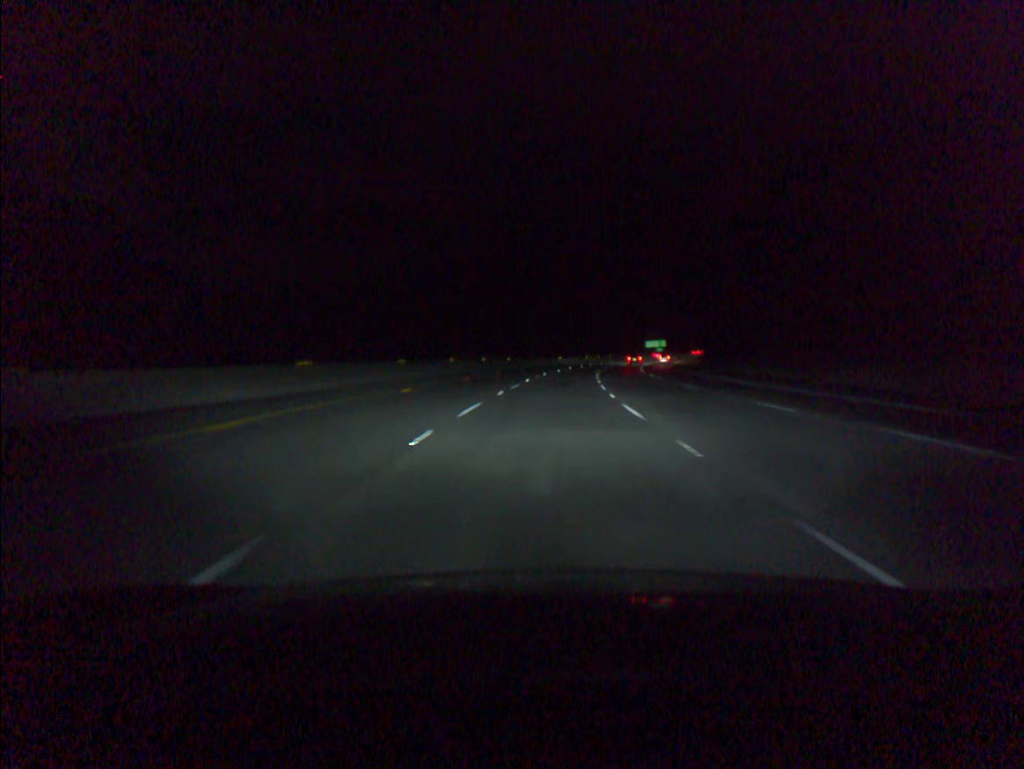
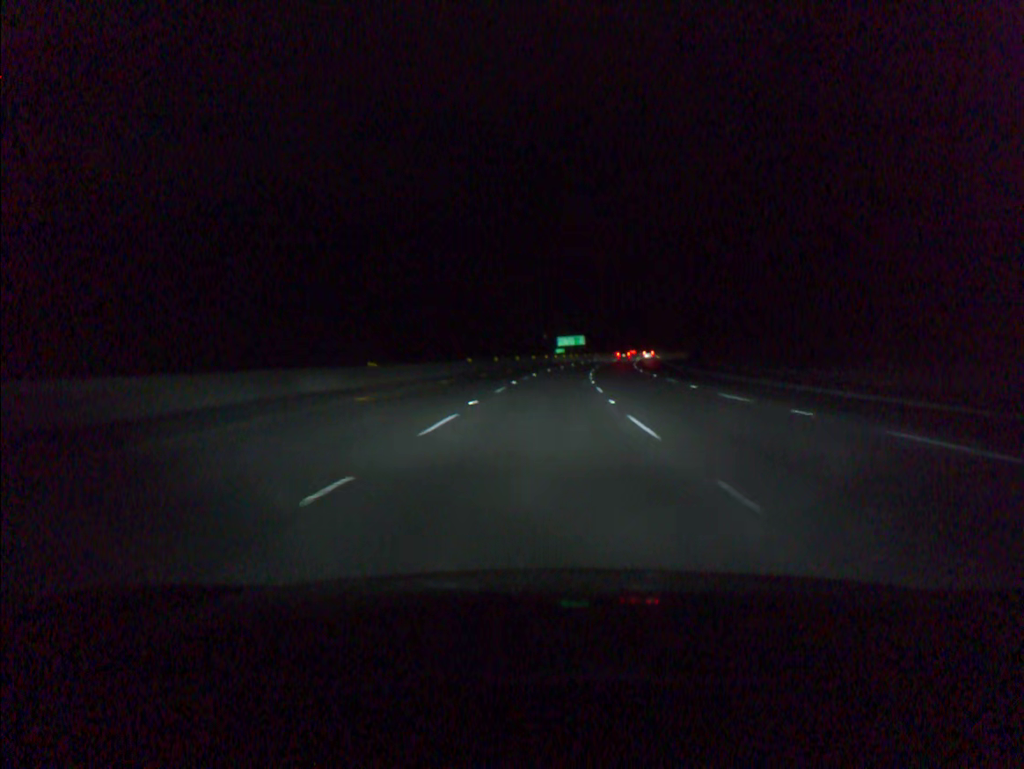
(+6.1, +90.8) m; +8°
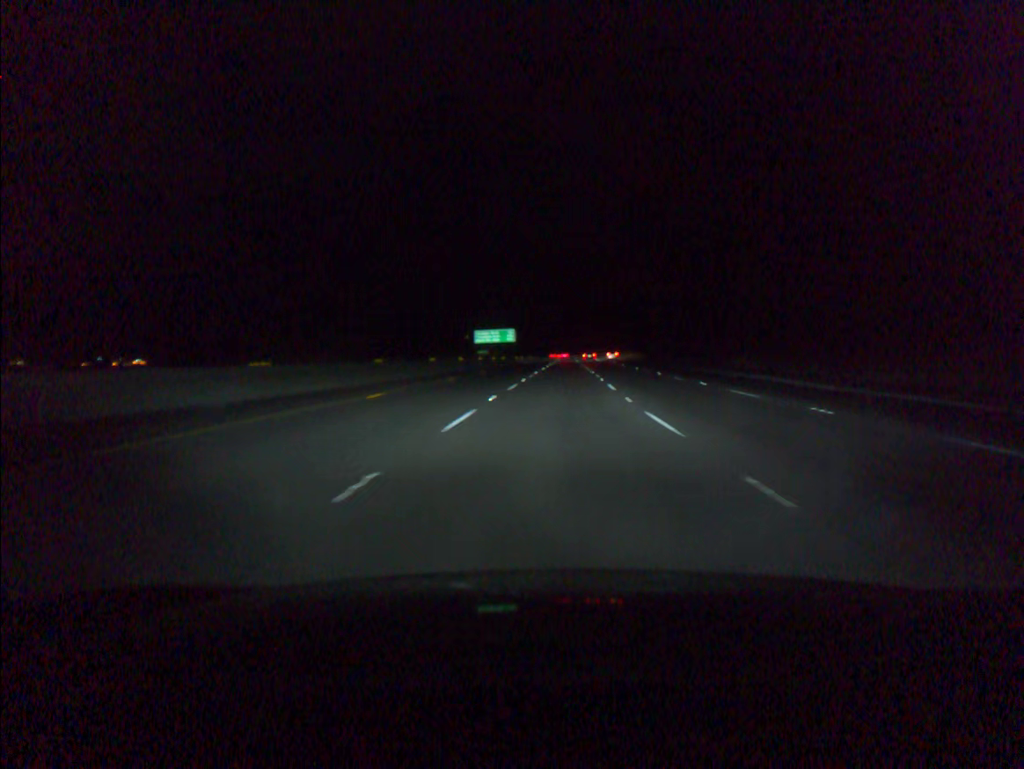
(+3.3, +72.8) m; +6°
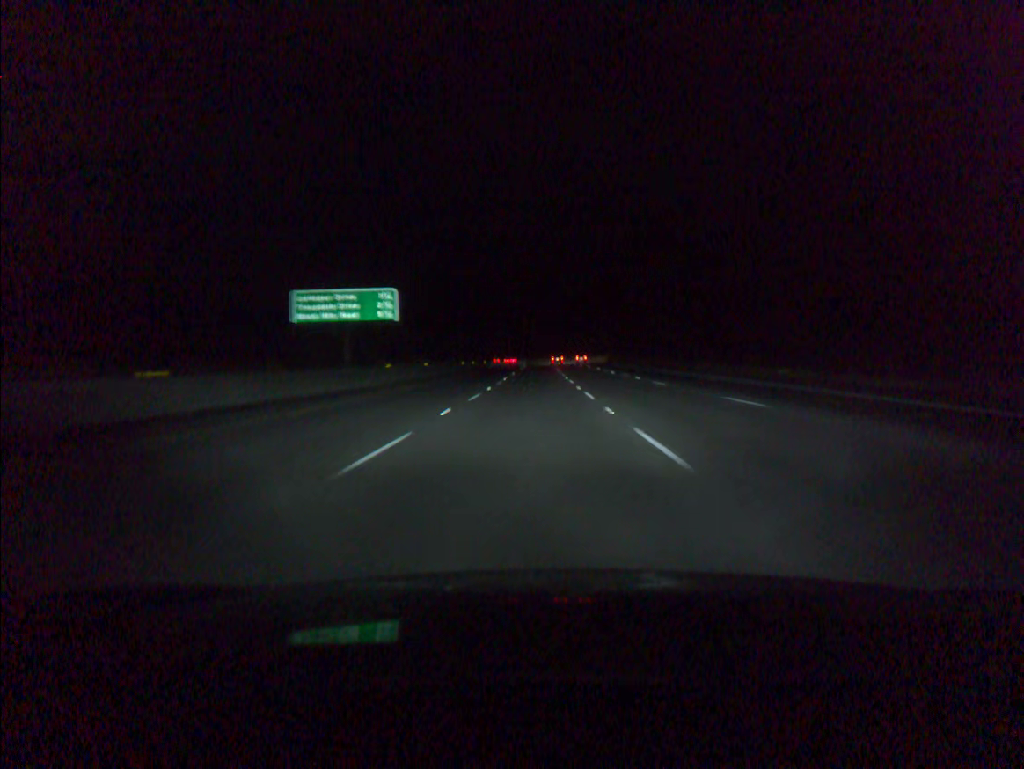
(+3.4, +91.3) m; +2°
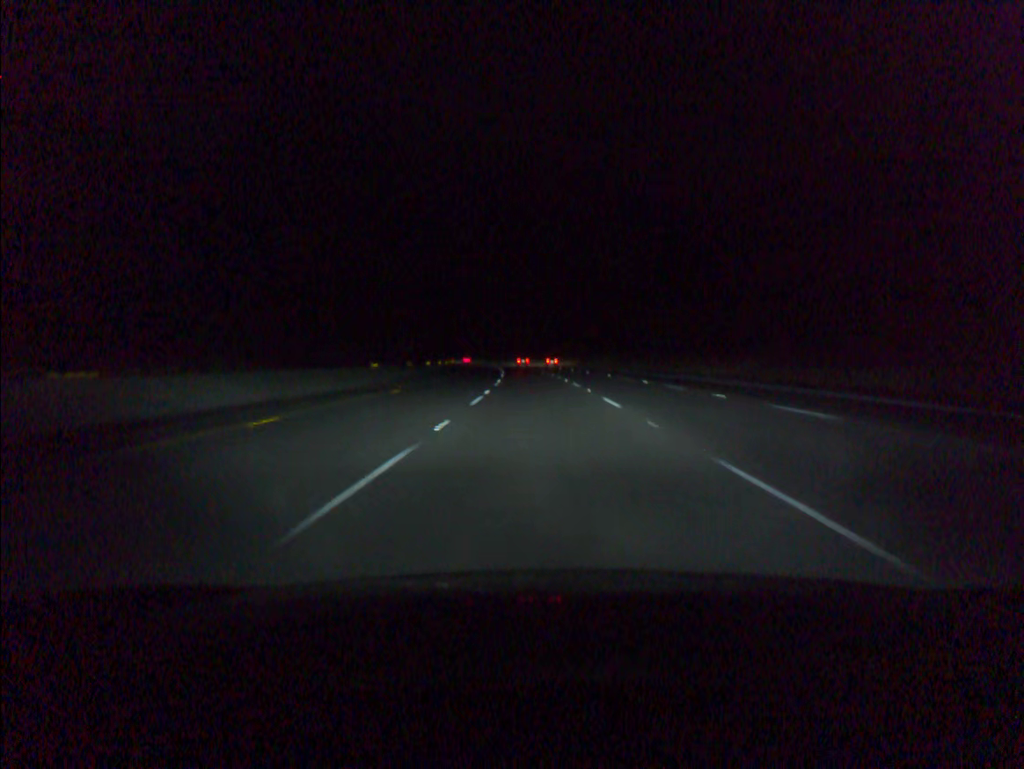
(-0.4, +91.4) m; 0°
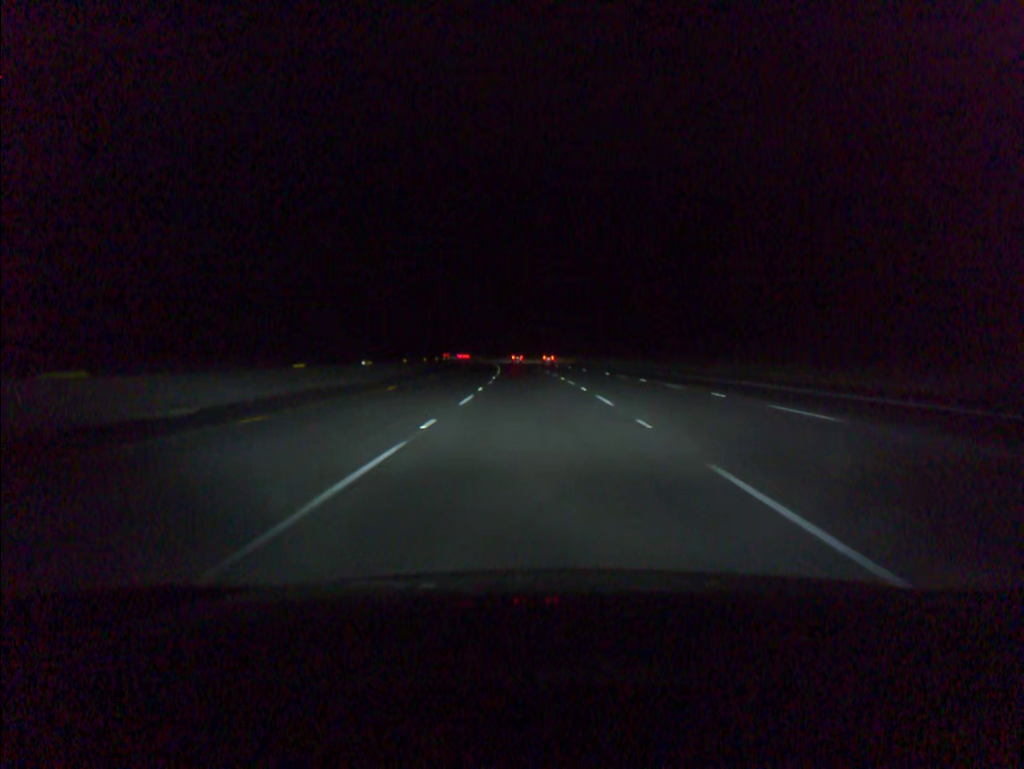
(-1.5, +73.2) m; -3°
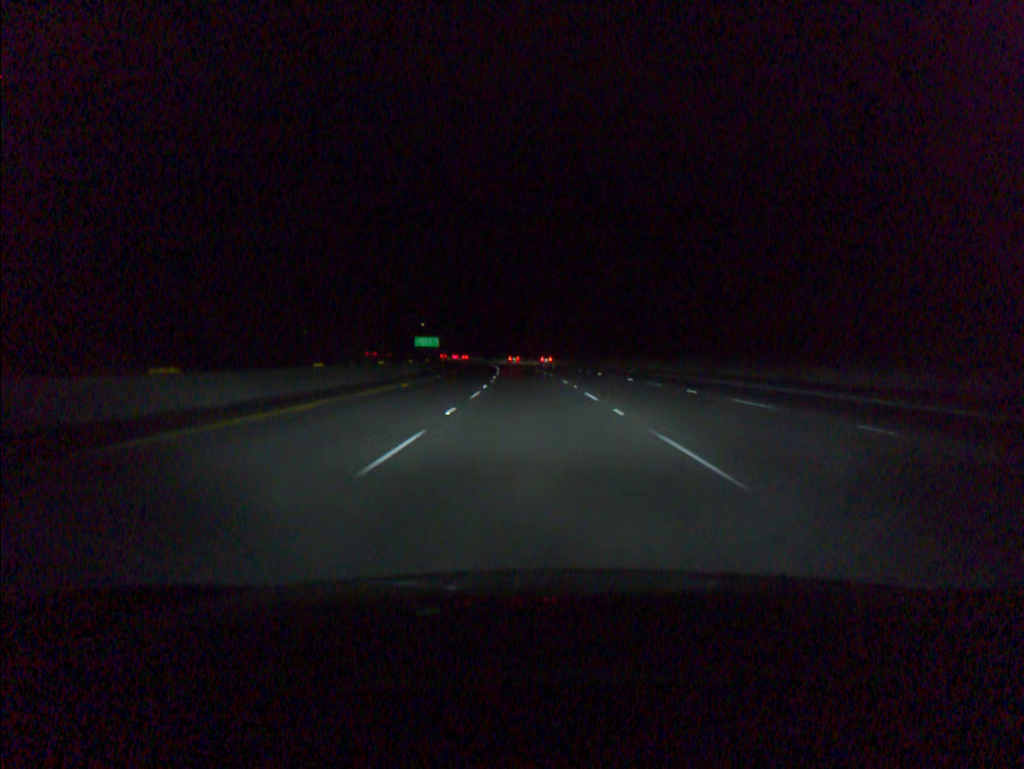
(-1.1, +54.8) m; -2°
